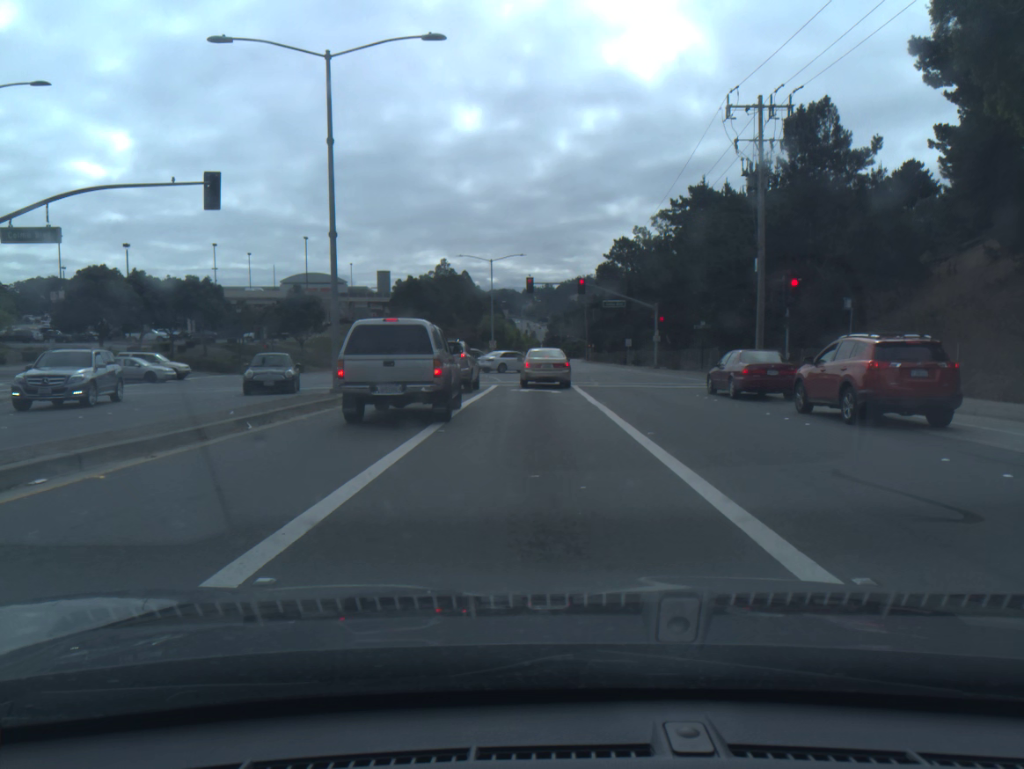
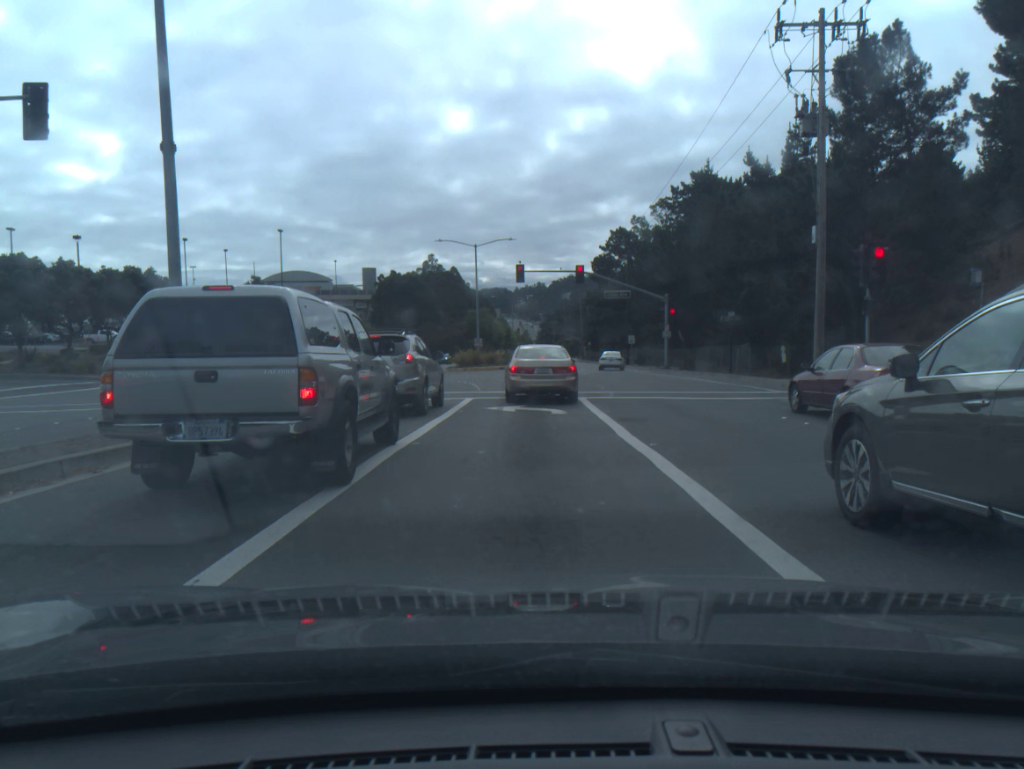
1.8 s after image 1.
(+0.1, +9.1) m; +1°
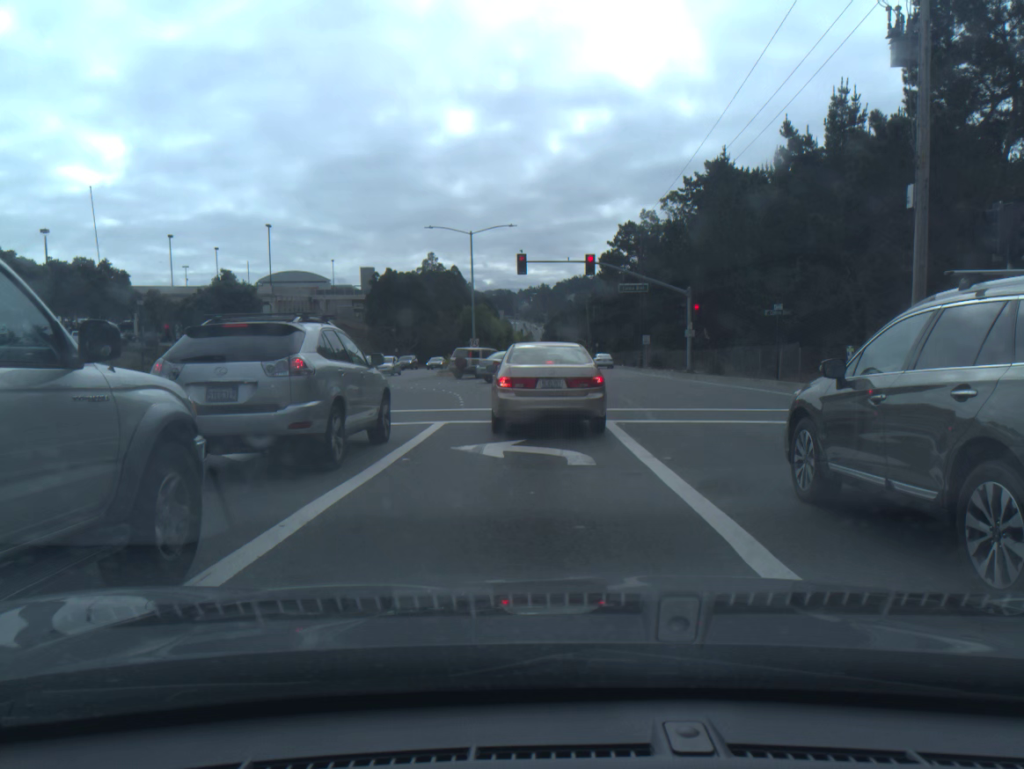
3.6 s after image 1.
(0.0, +7.1) m; 0°
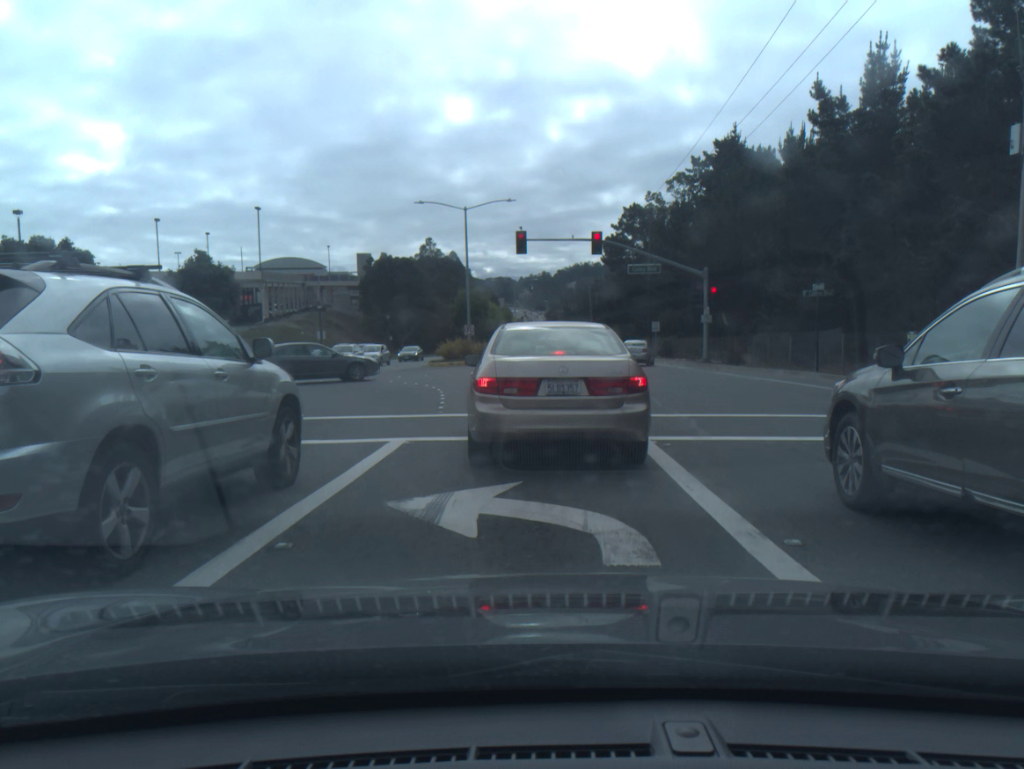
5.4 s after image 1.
(0.0, +4.5) m; -3°
